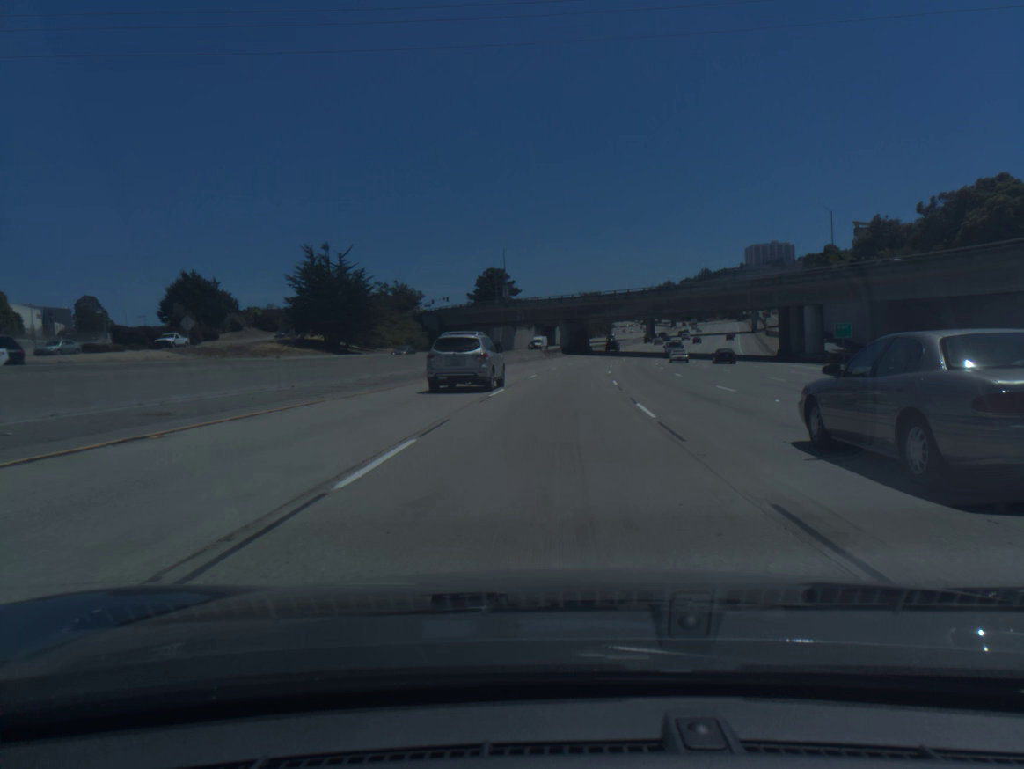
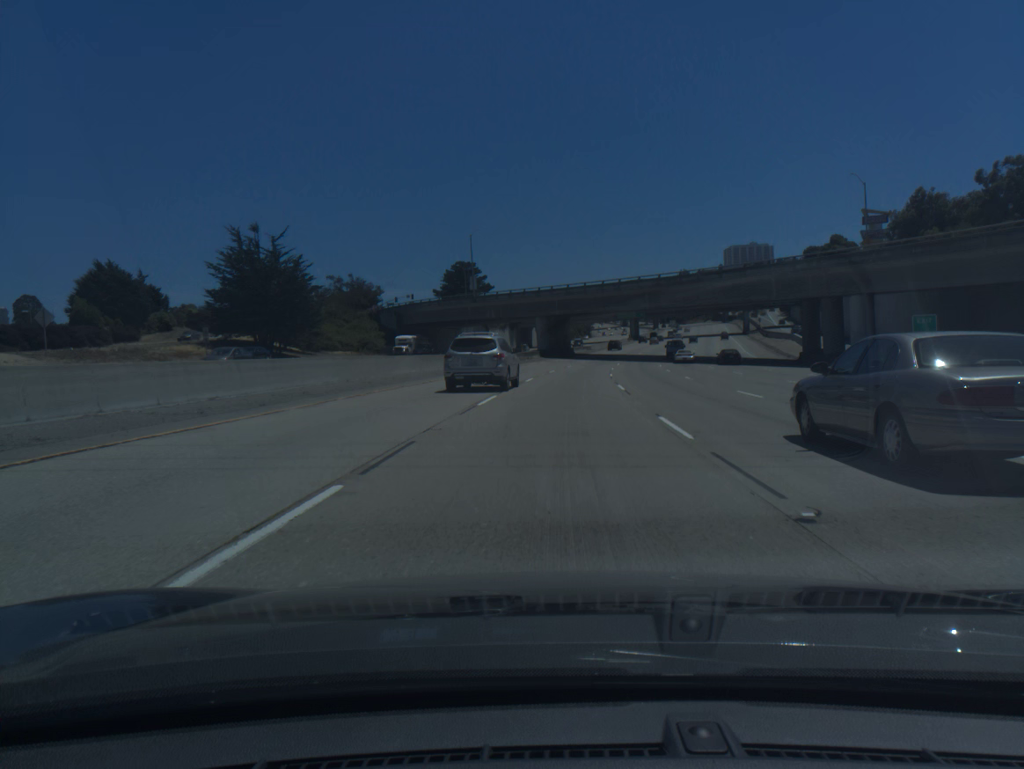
(+0.2, +18.2) m; +2°
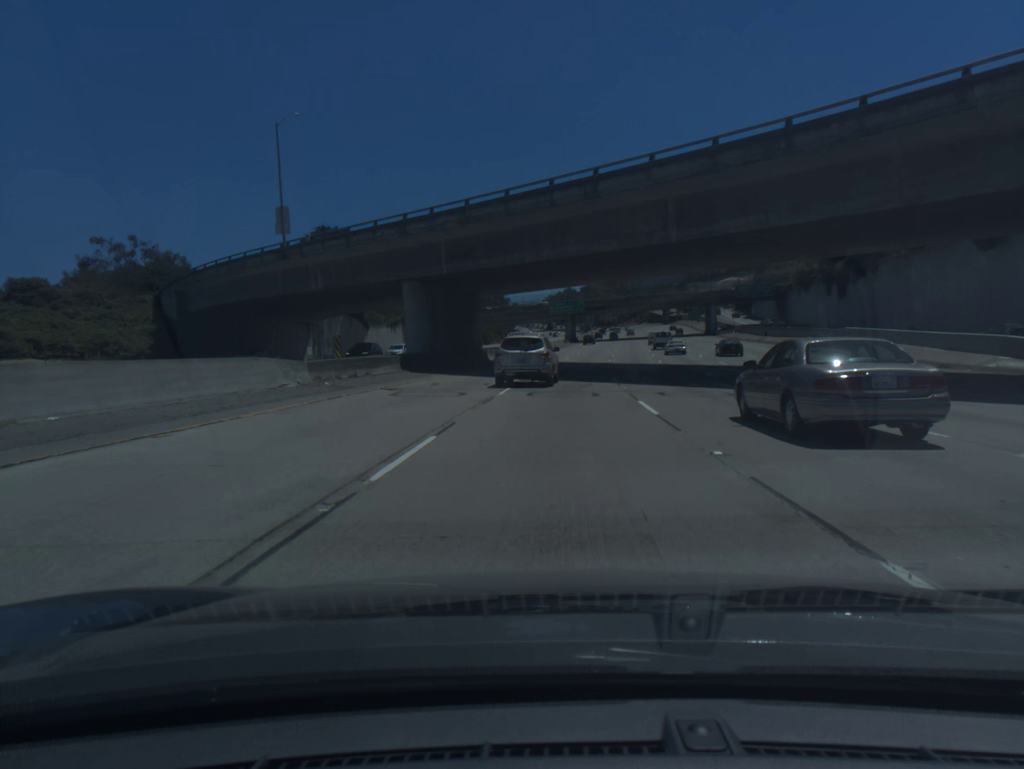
(+2.5, +54.4) m; +6°
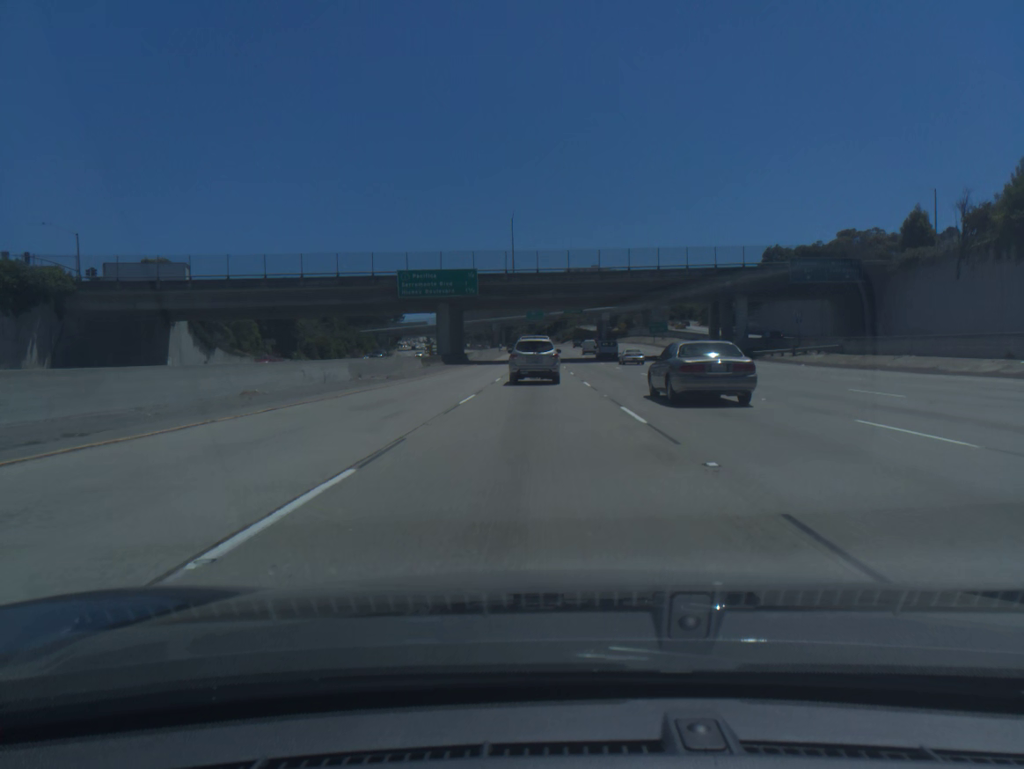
(+6.5, +89.8) m; +7°
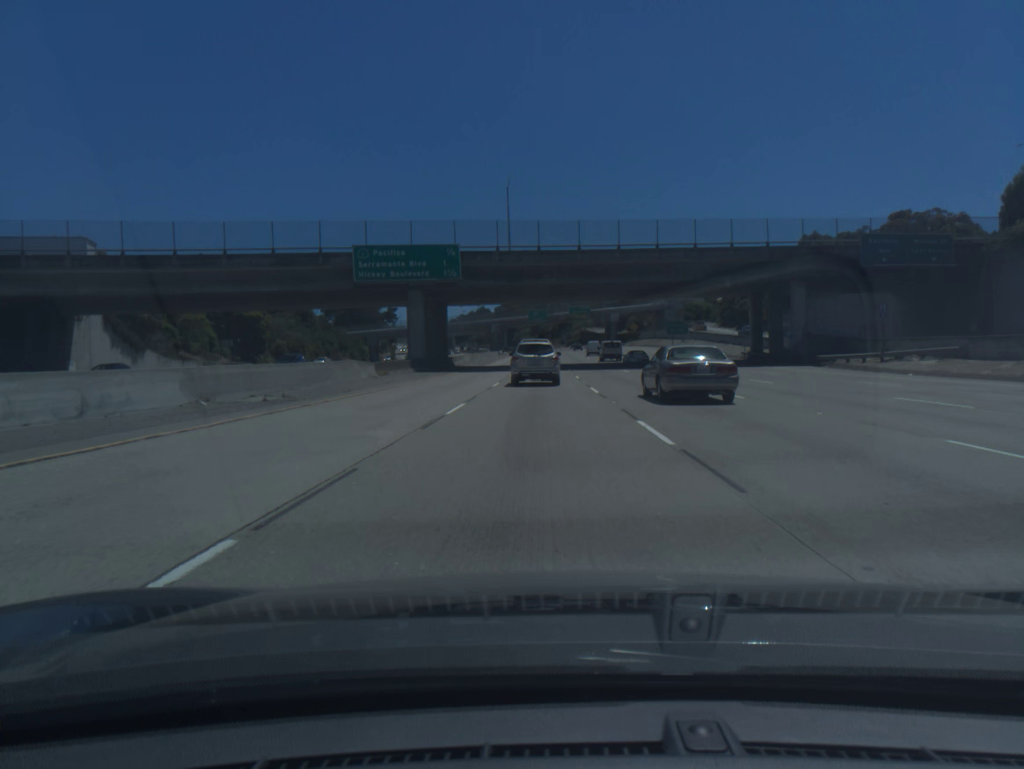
(0.0, +17.7) m; 0°
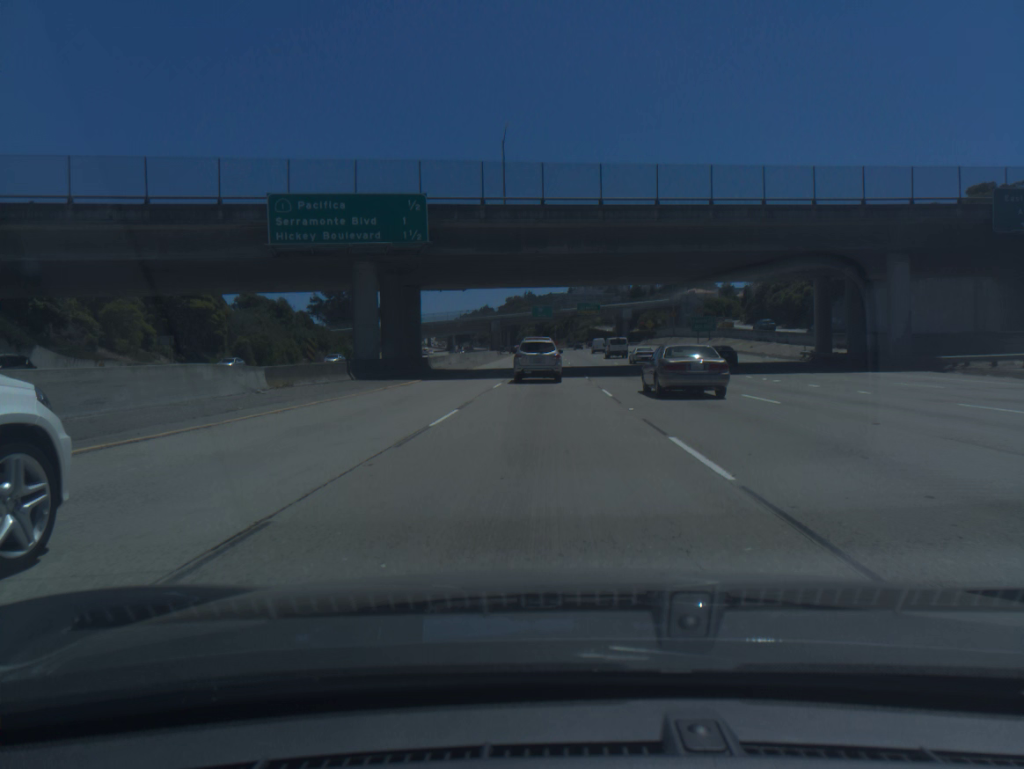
(-0.1, +17.5) m; 0°
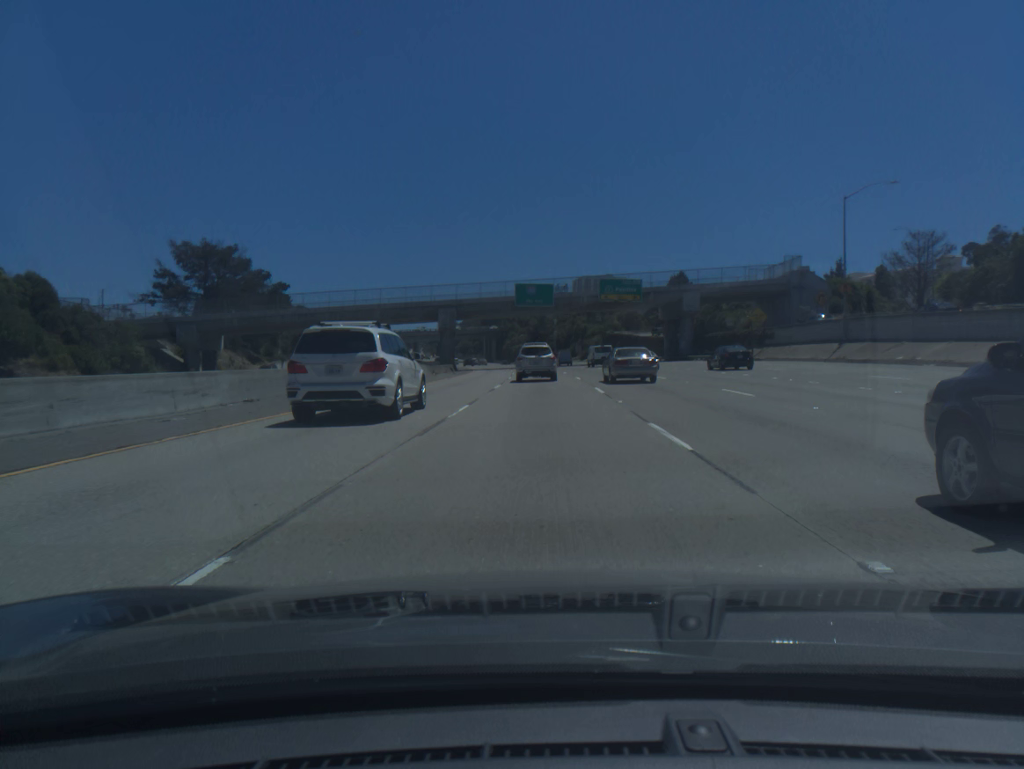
(+0.2, +85.5) m; 0°
